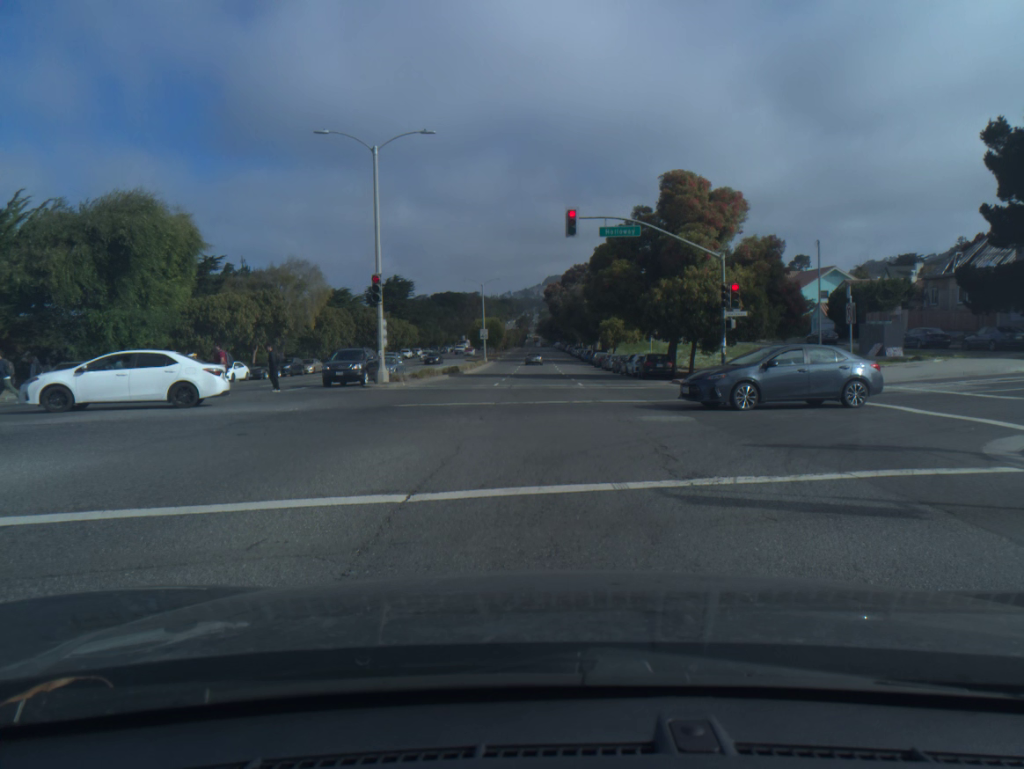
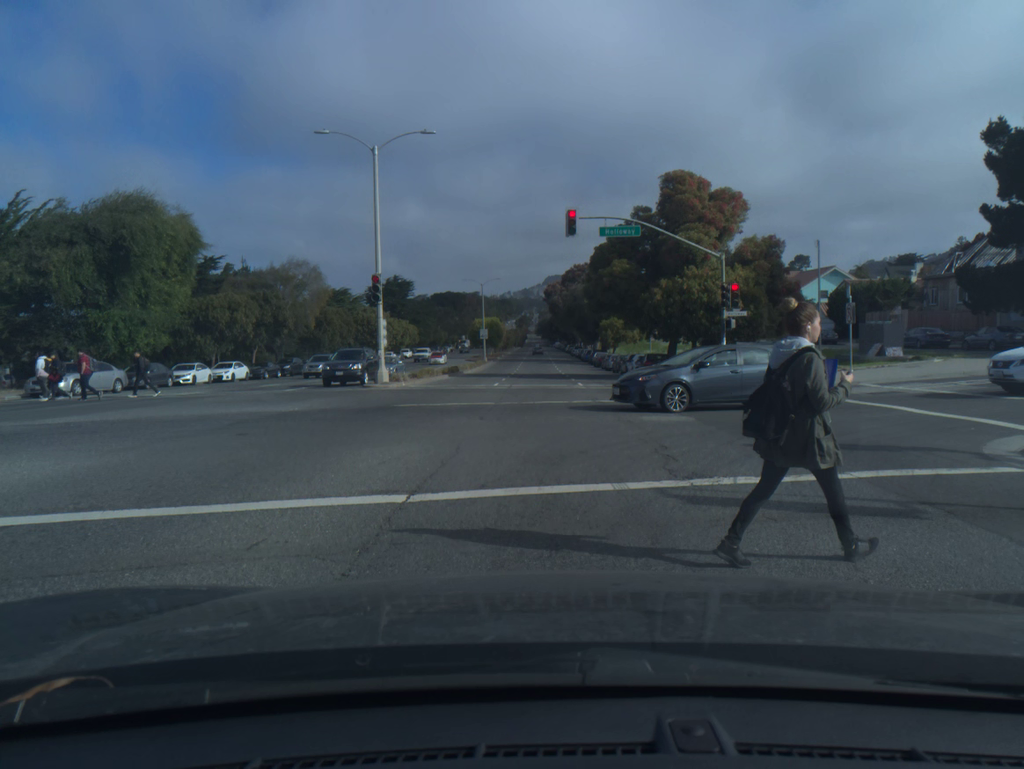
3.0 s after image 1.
(0.0, 0.0) m; 0°
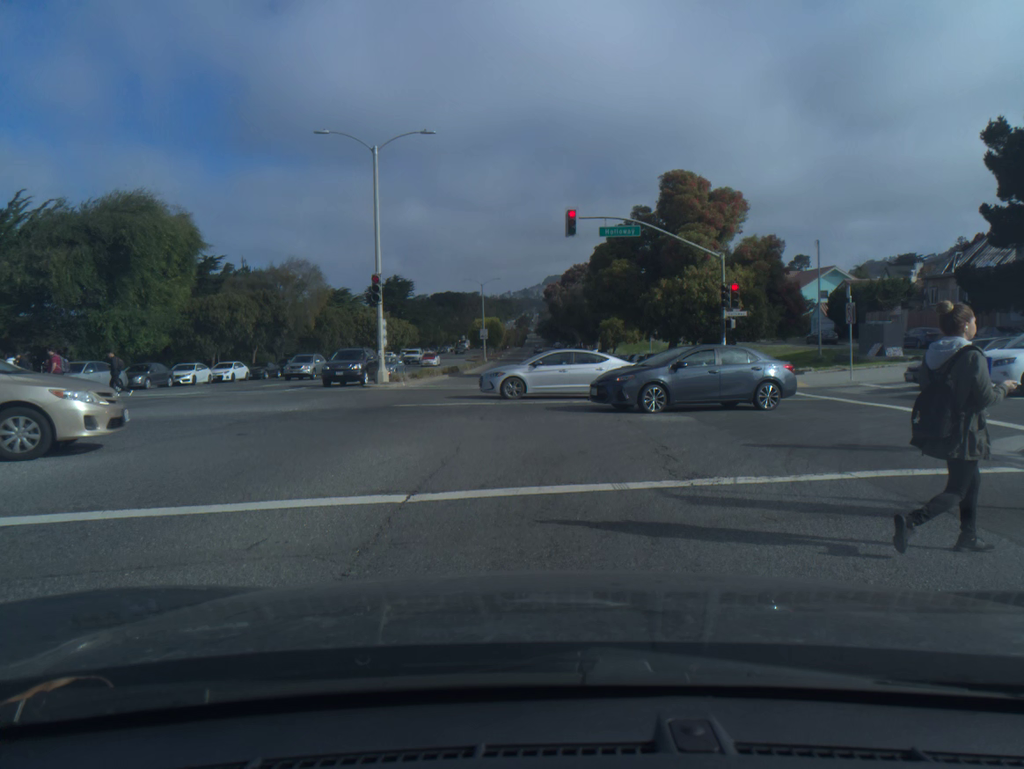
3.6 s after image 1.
(0.0, 0.0) m; 0°
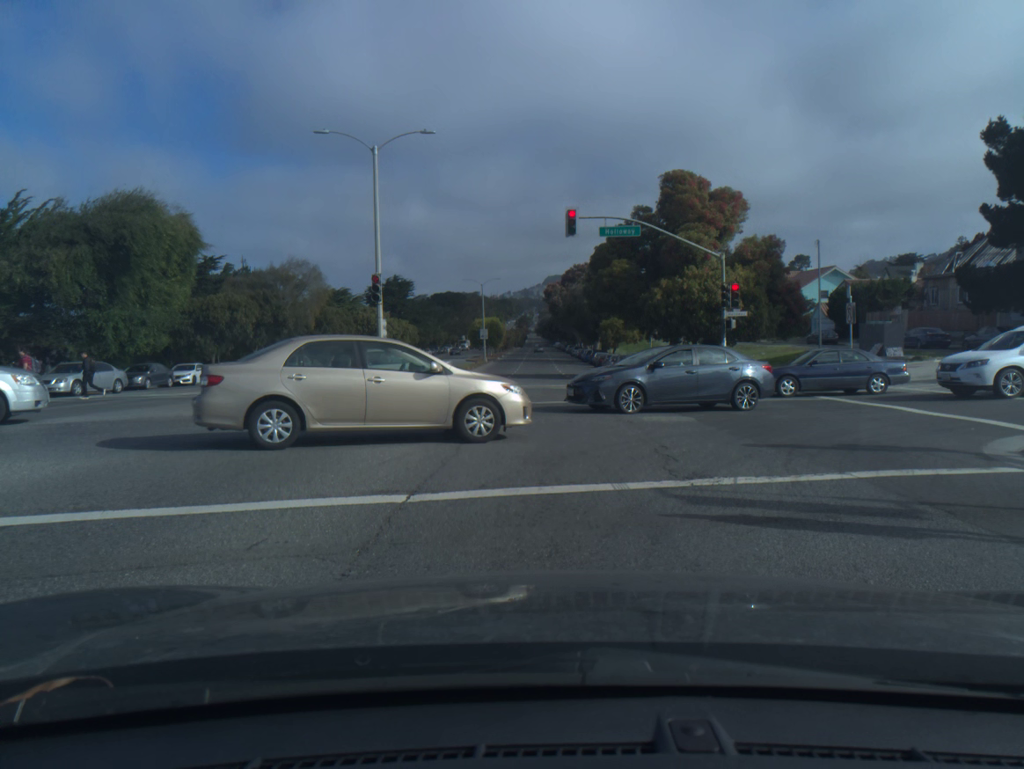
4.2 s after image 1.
(0.0, 0.0) m; 0°
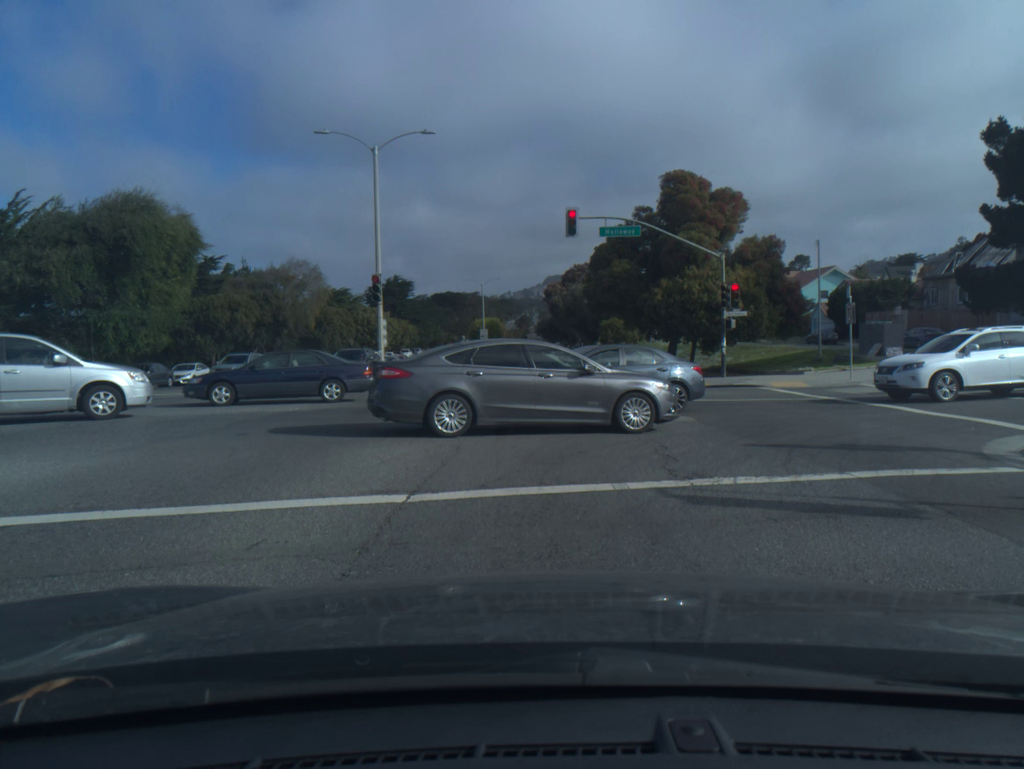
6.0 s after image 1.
(0.0, 0.0) m; 0°
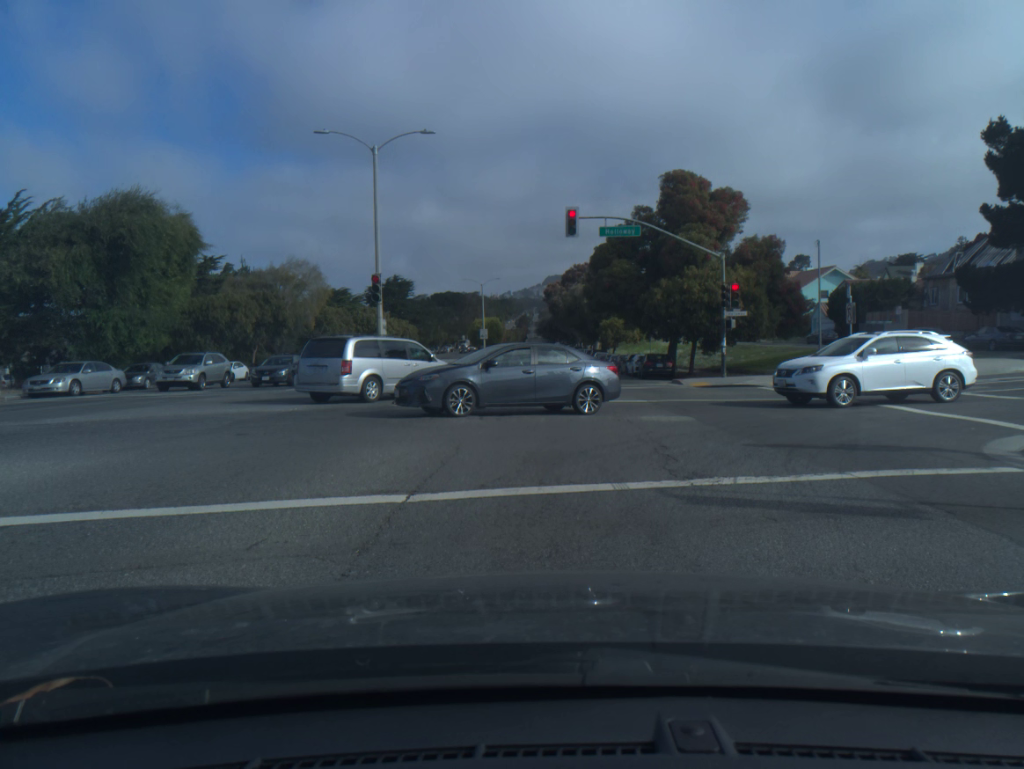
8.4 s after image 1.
(0.0, 0.0) m; 0°
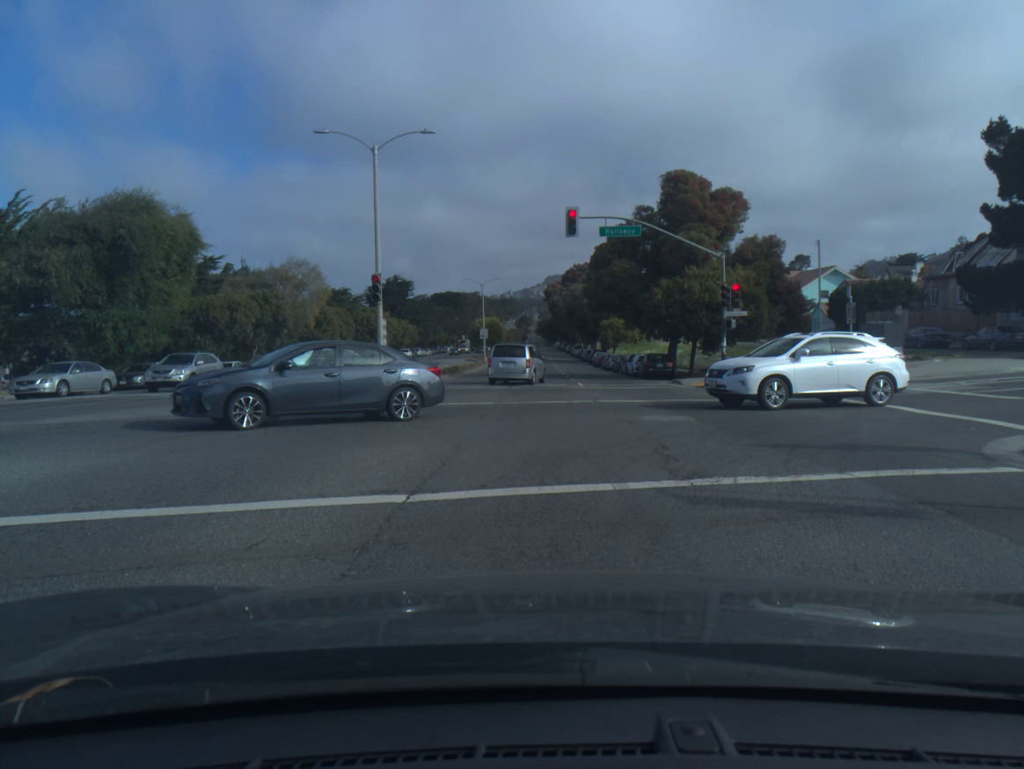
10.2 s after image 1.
(0.0, 0.0) m; 0°
